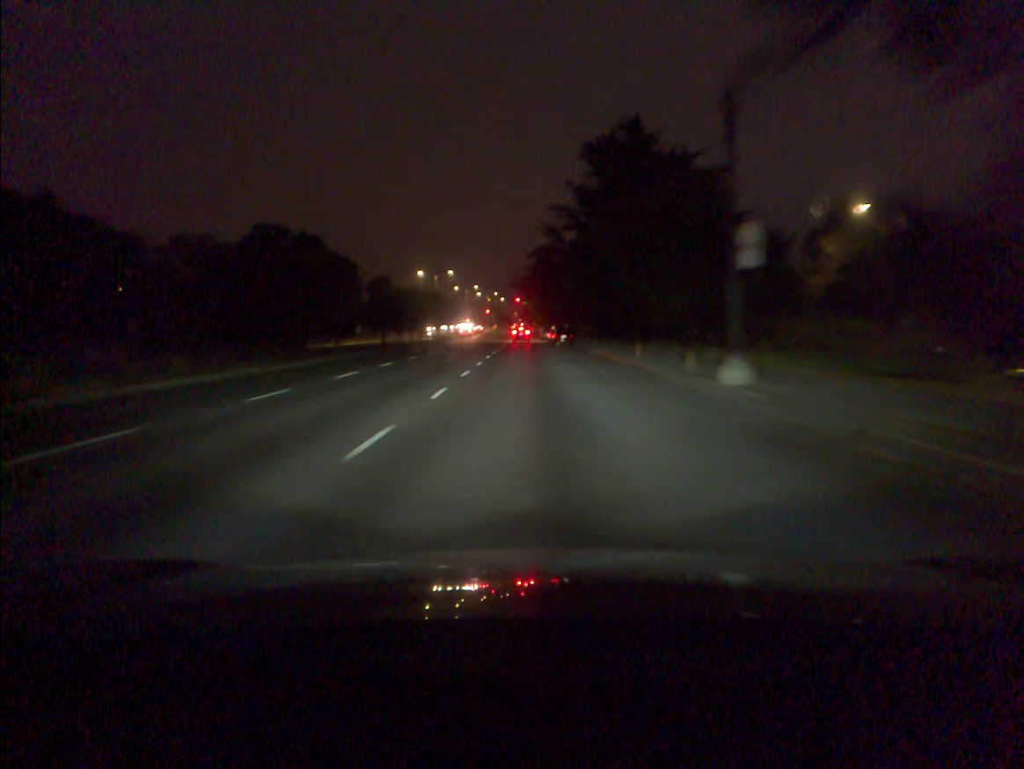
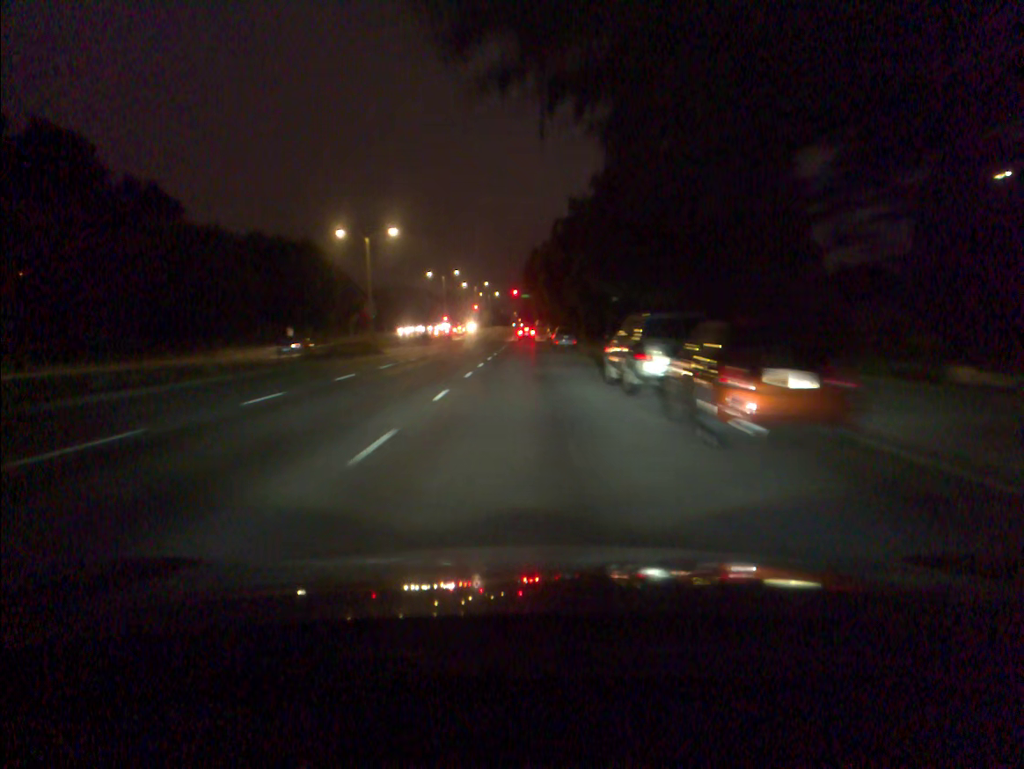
(+0.1, +51.2) m; 0°
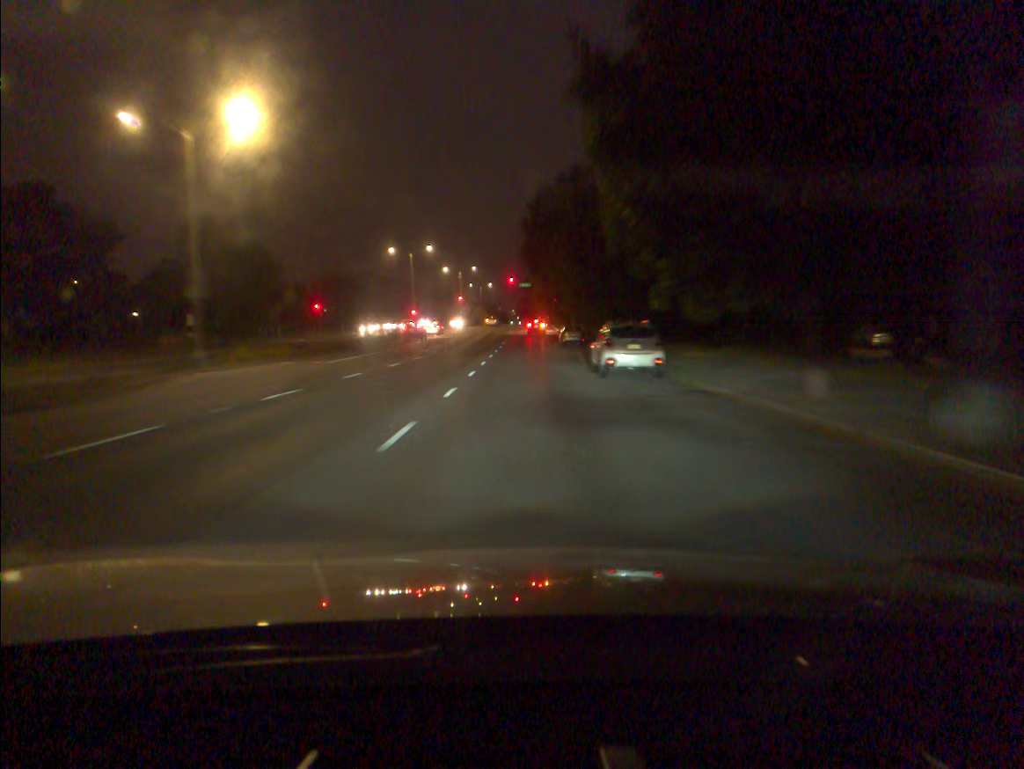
(0.0, +34.8) m; 0°
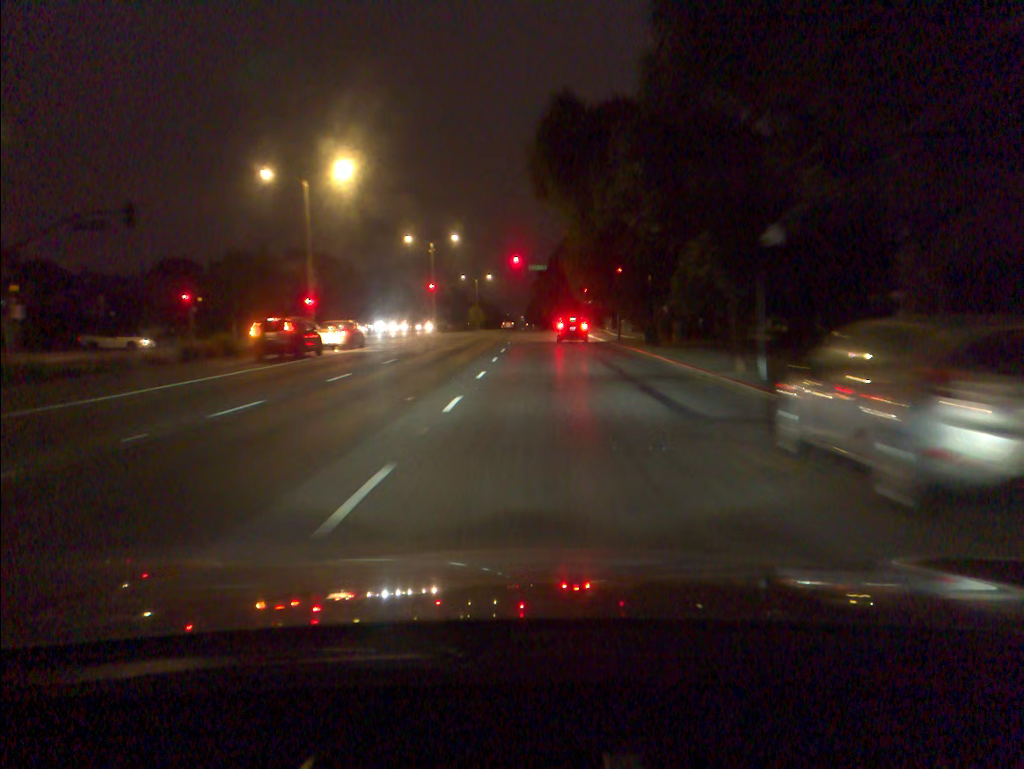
(-0.1, +47.6) m; -1°
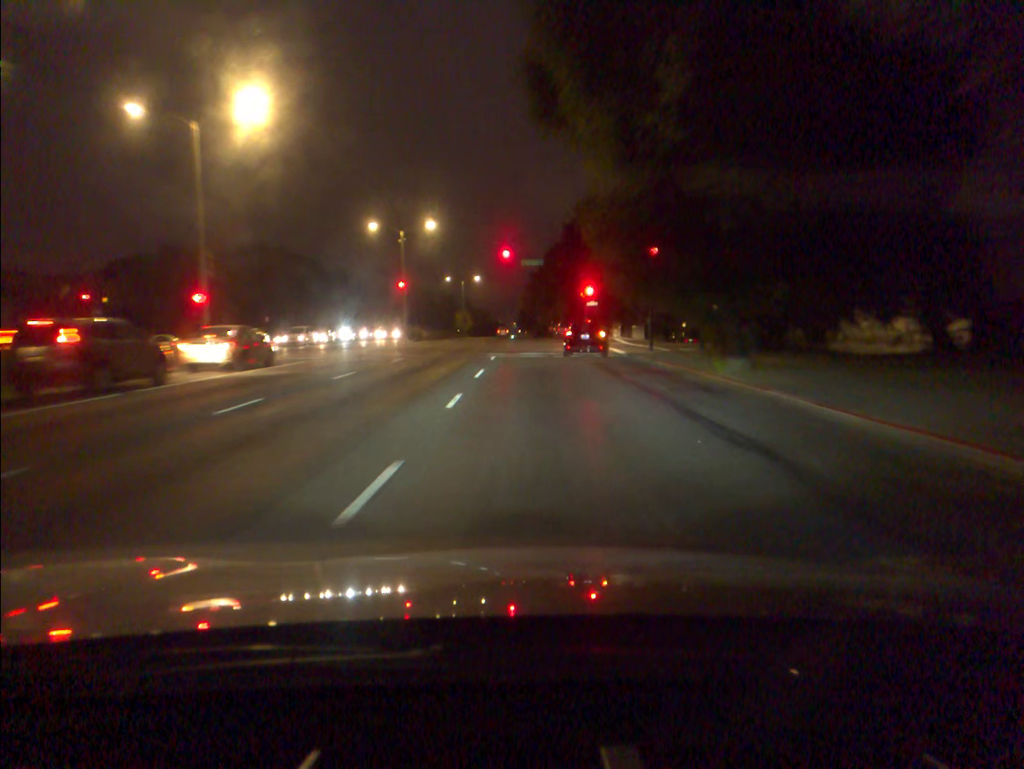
(+0.1, +14.4) m; +1°
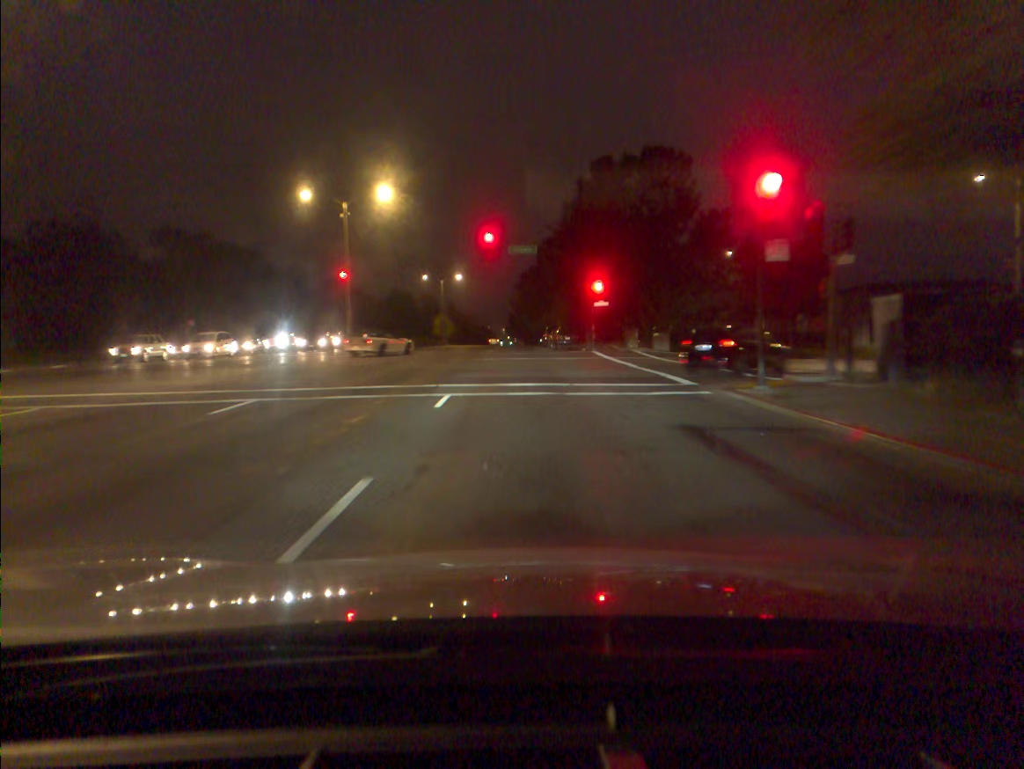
(+0.1, +16.2) m; +1°
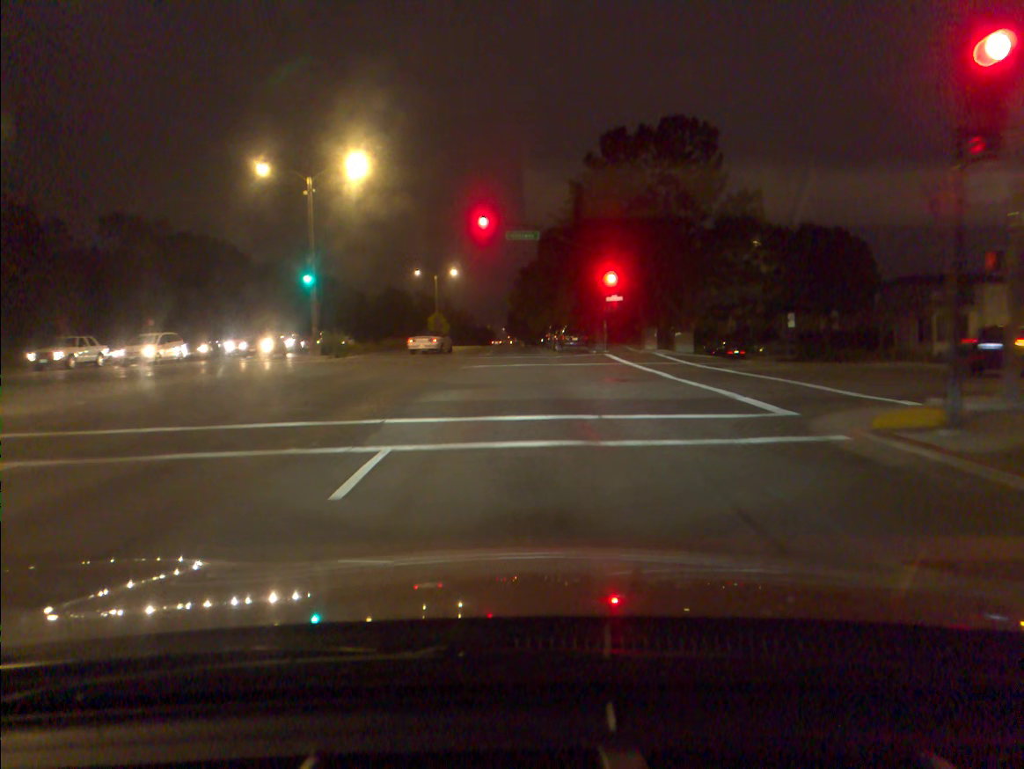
(0.0, +7.4) m; 0°
